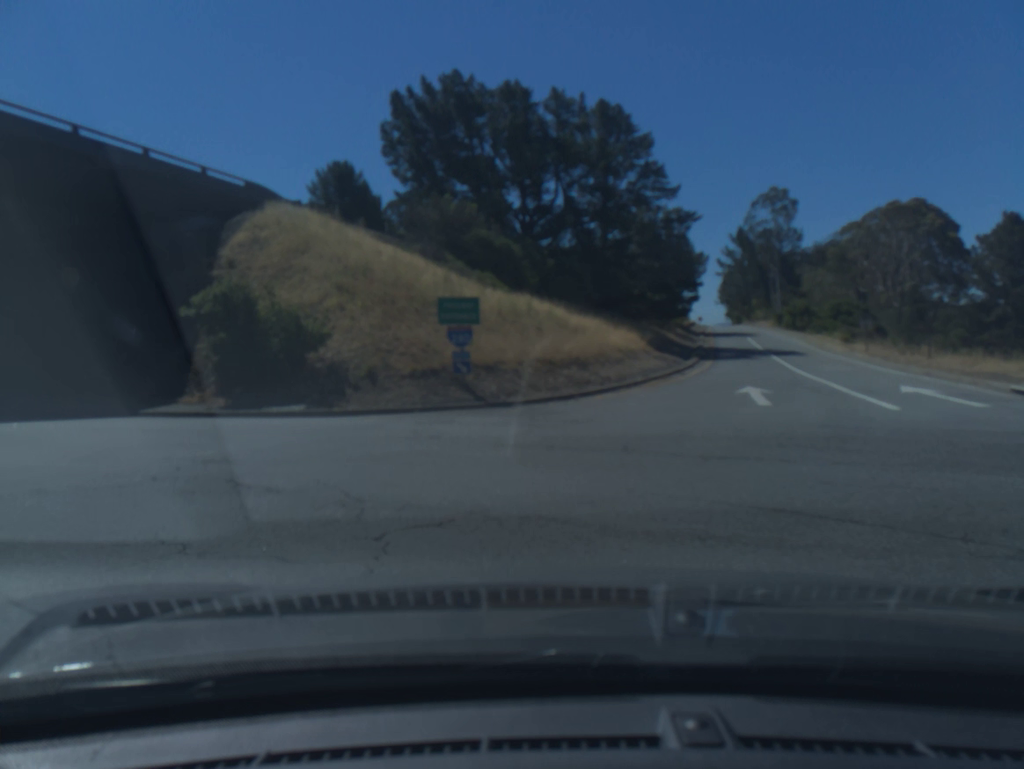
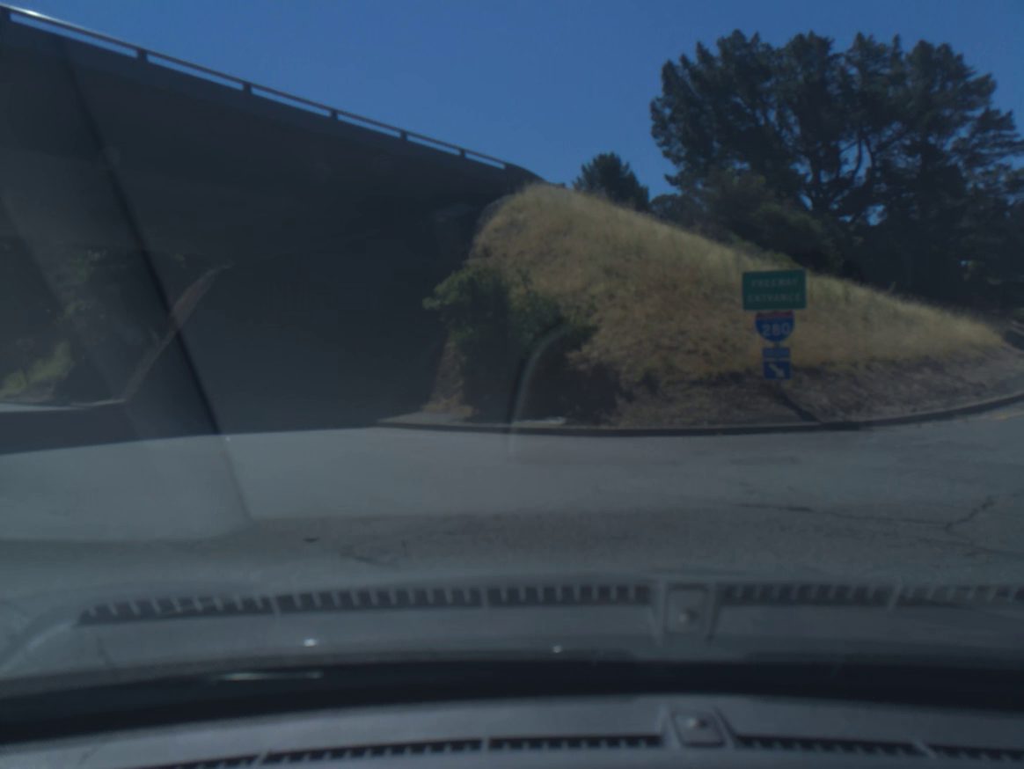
(-0.9, +5.5) m; -17°
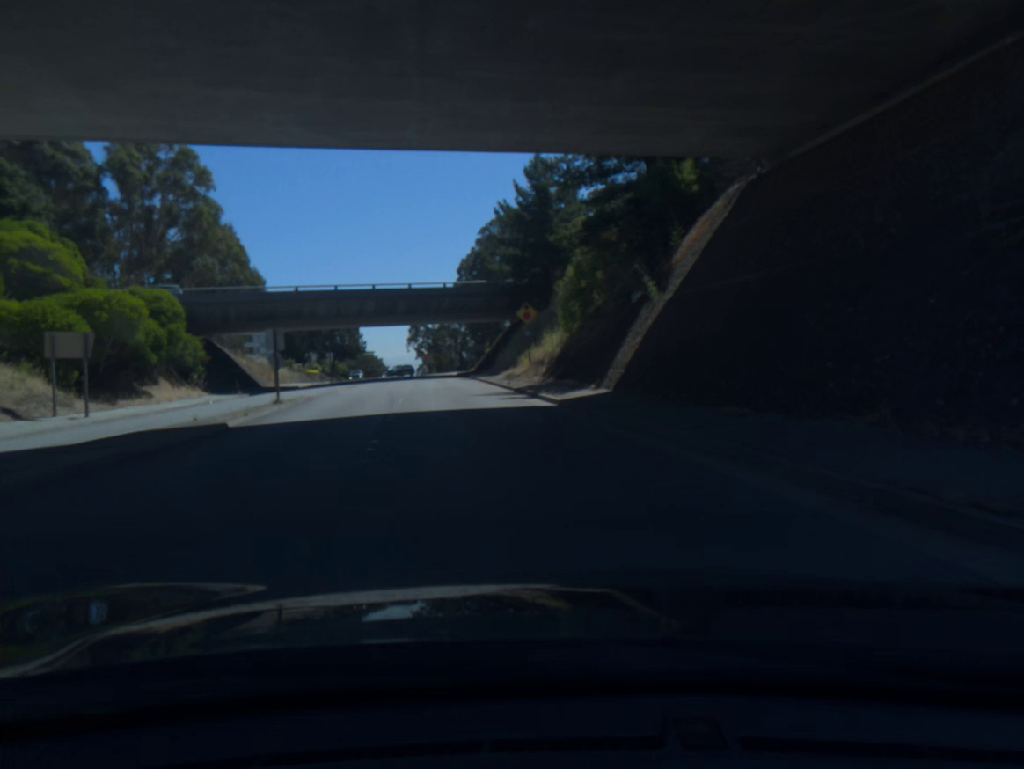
(-5.6, +16.5) m; -33°
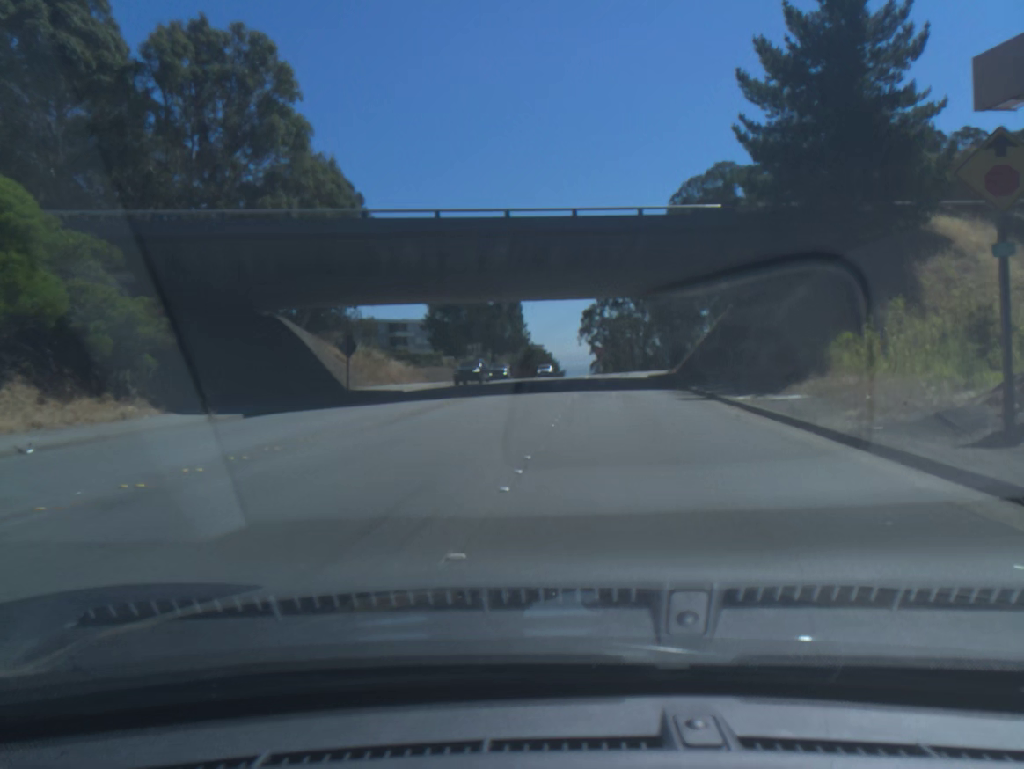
(-4.4, +31.2) m; -13°
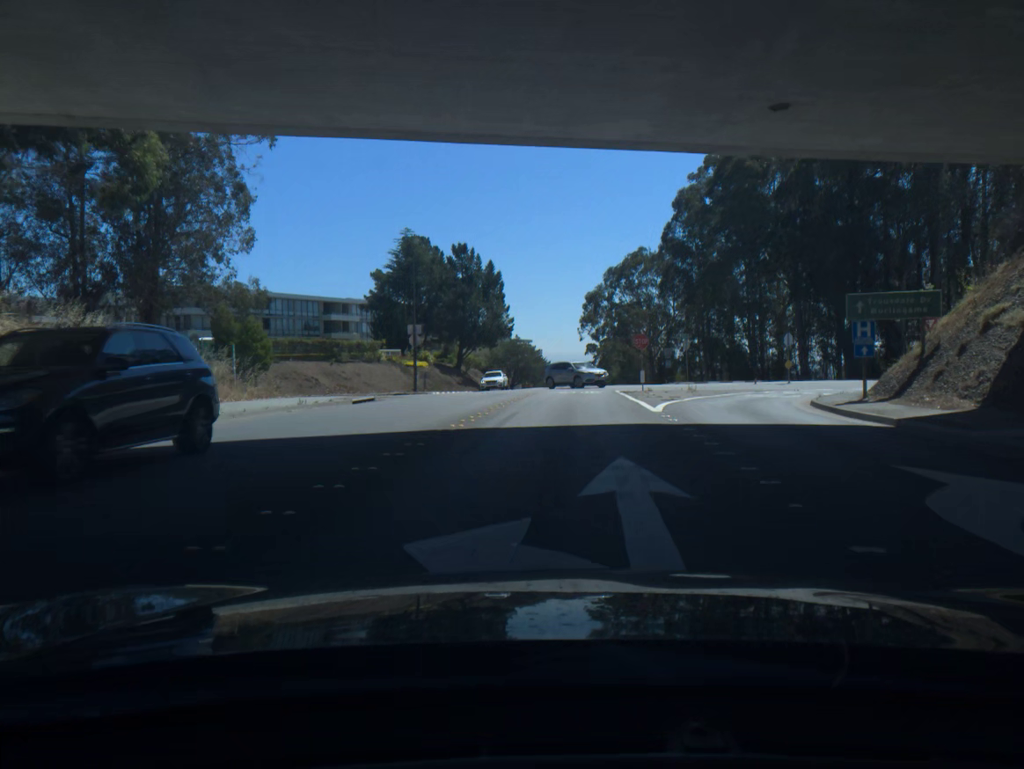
(0.0, +37.9) m; +1°
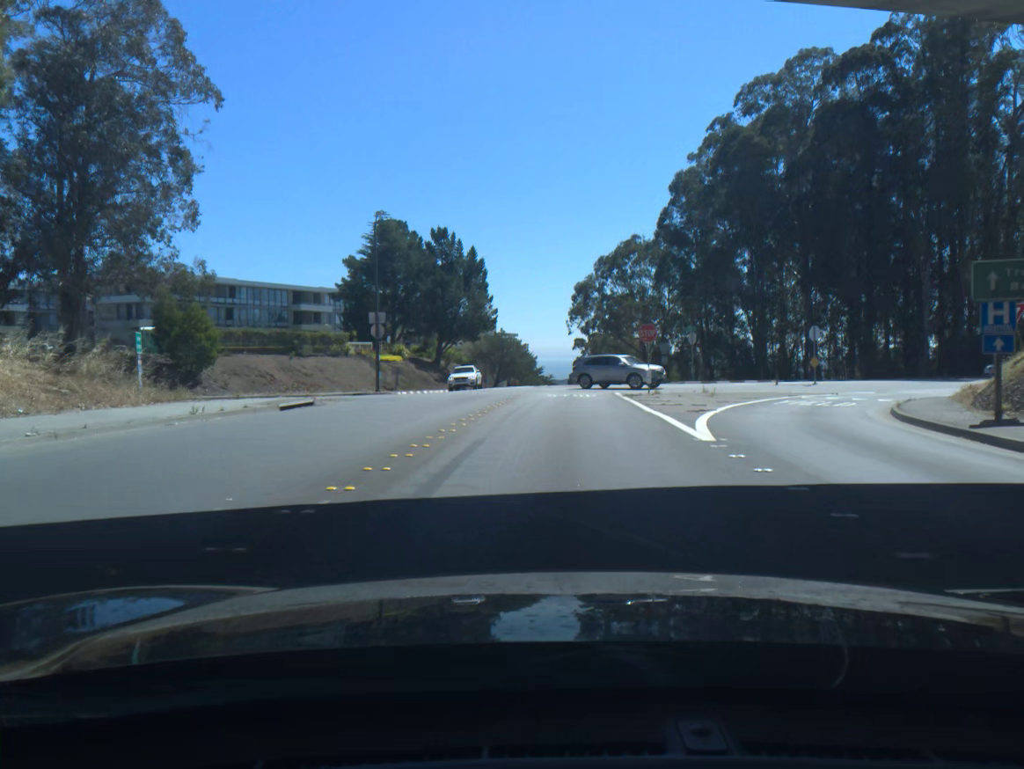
(+0.1, +7.4) m; +1°
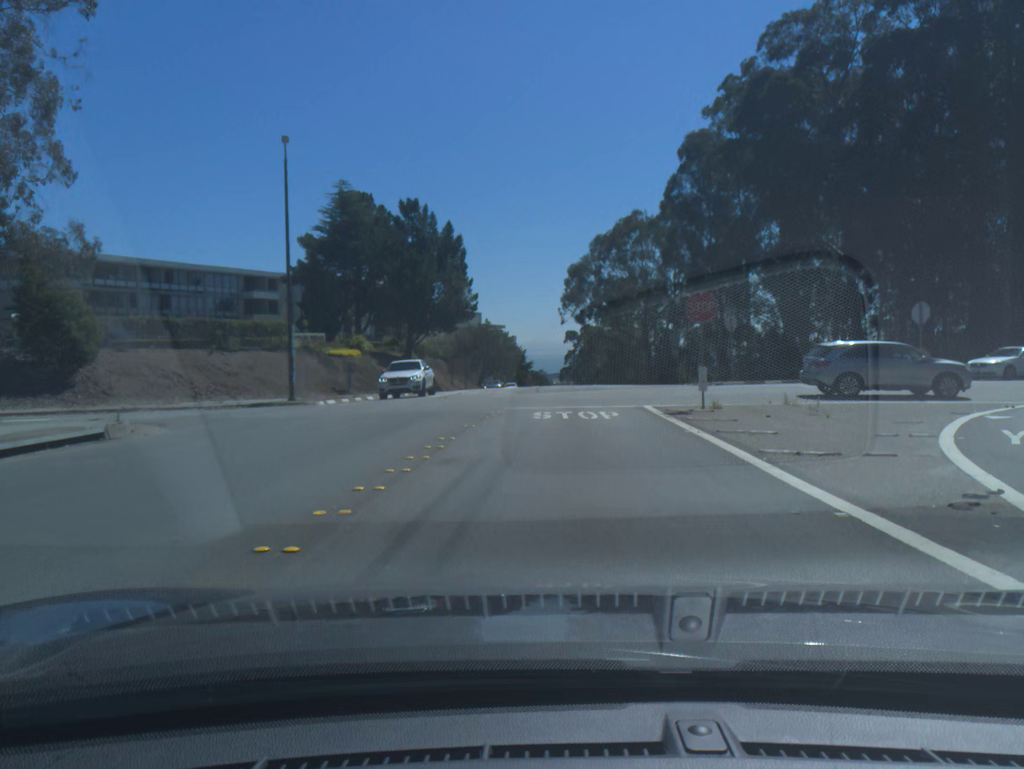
(+0.1, +13.3) m; +1°
